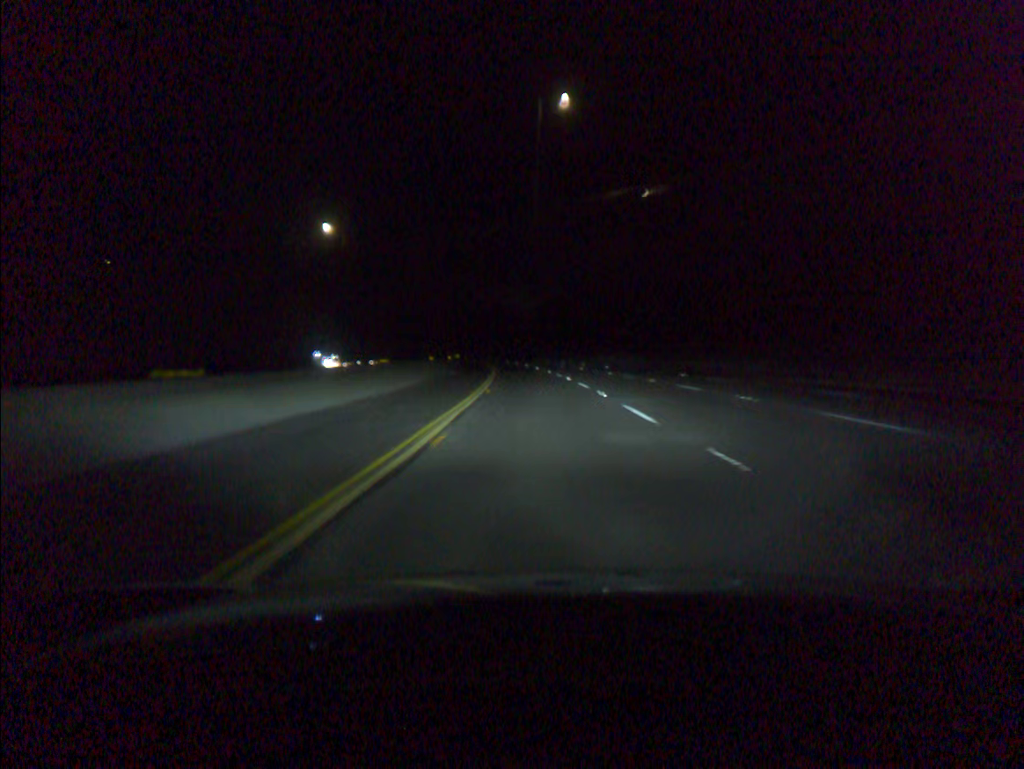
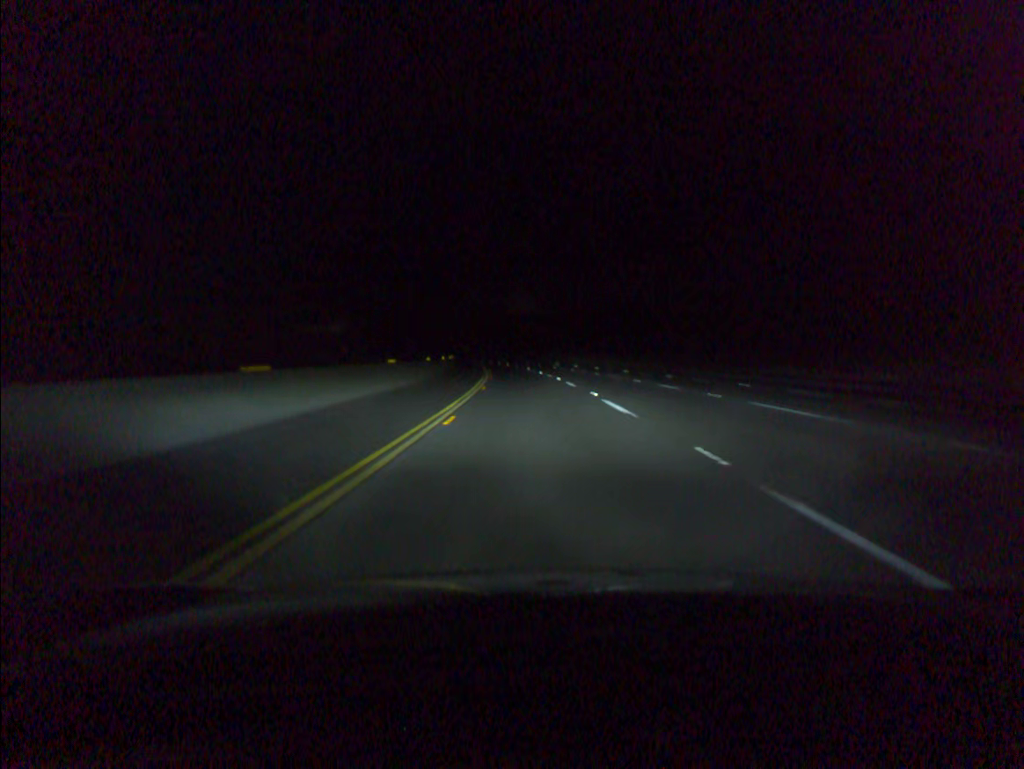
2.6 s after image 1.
(-3.6, +84.9) m; -5°
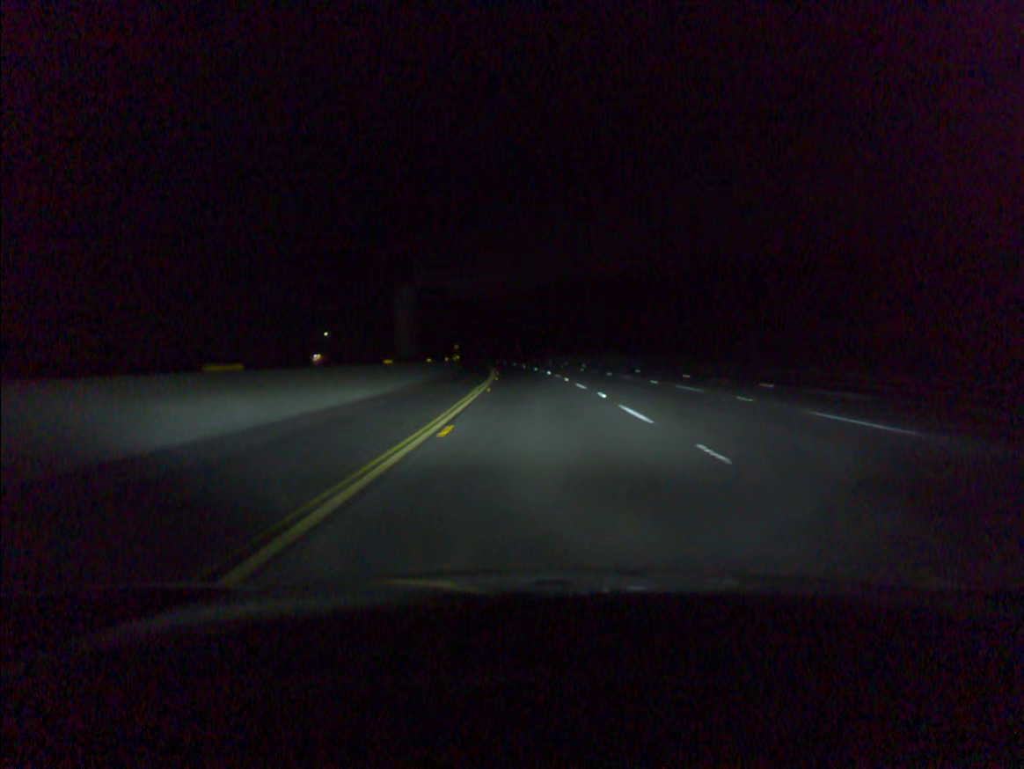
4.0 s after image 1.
(-1.5, +45.8) m; -4°
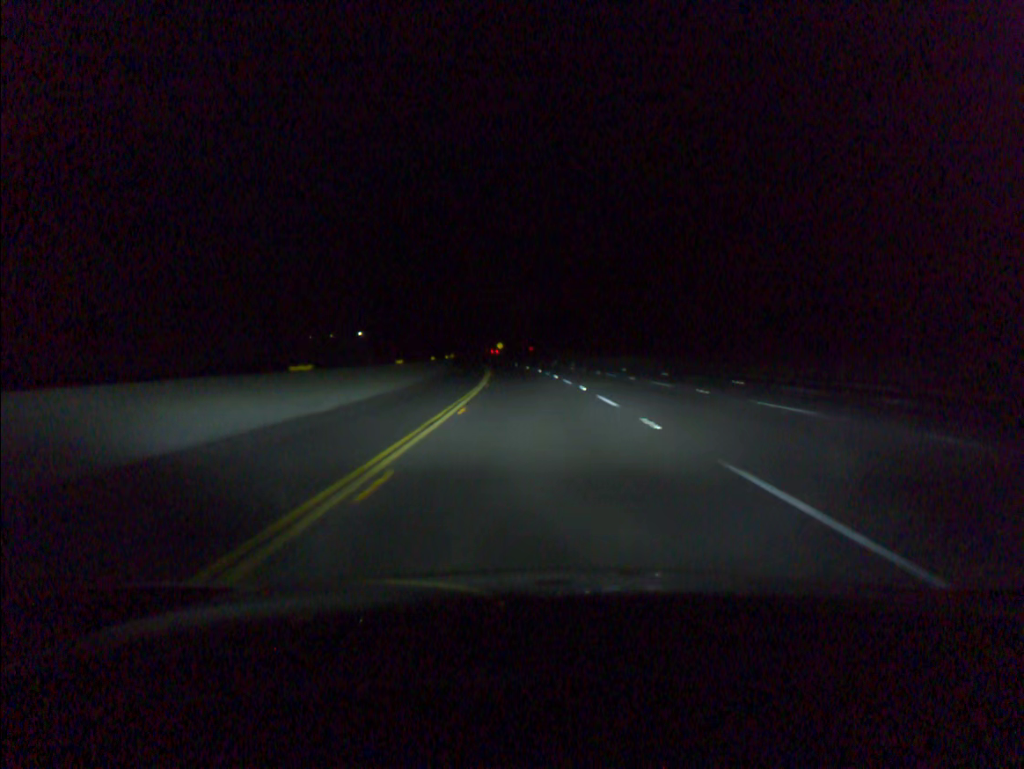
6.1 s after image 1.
(-2.6, +68.7) m; -4°
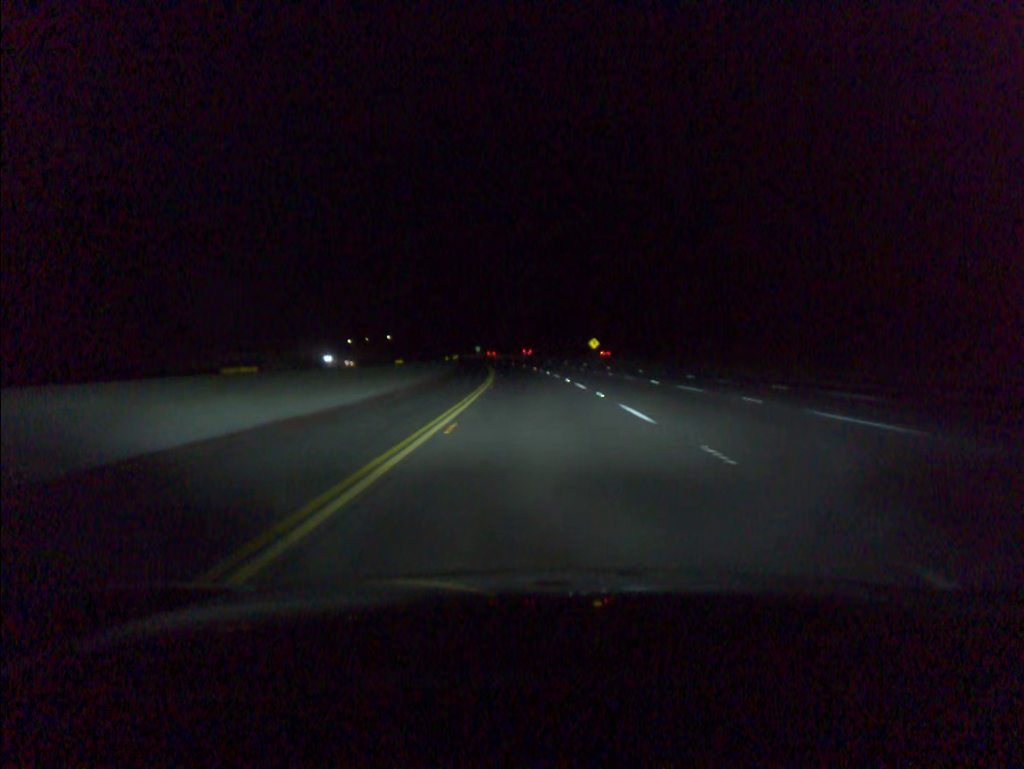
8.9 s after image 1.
(-5.4, +91.4) m; -7°
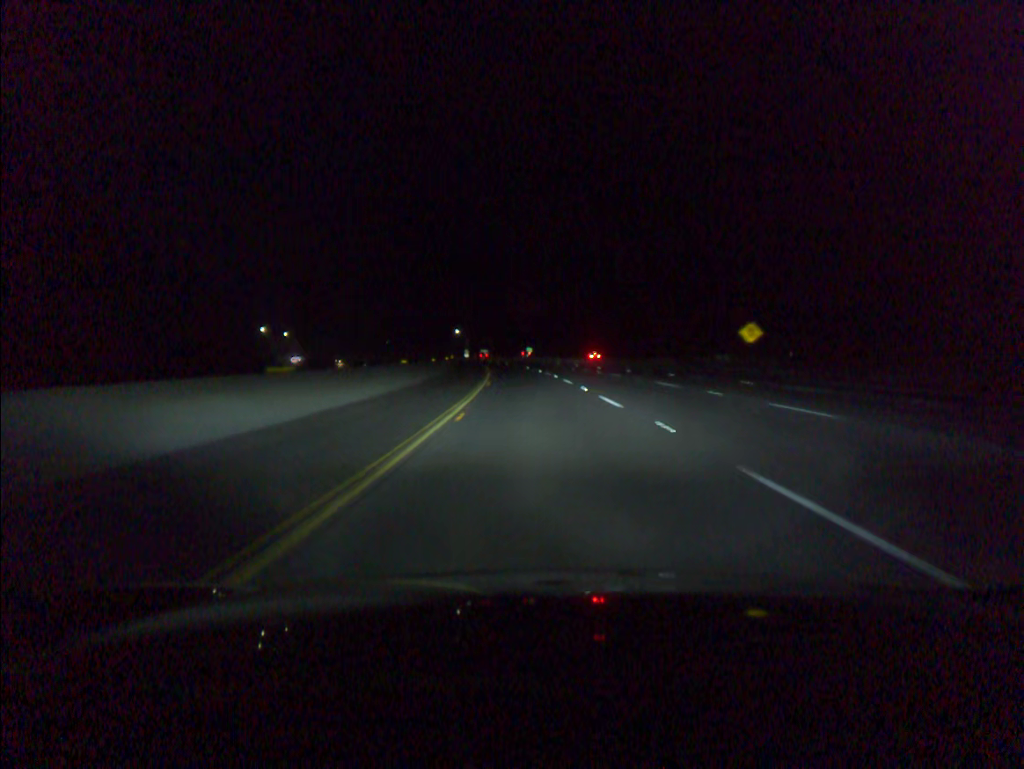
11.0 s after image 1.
(-2.8, +68.5) m; -5°
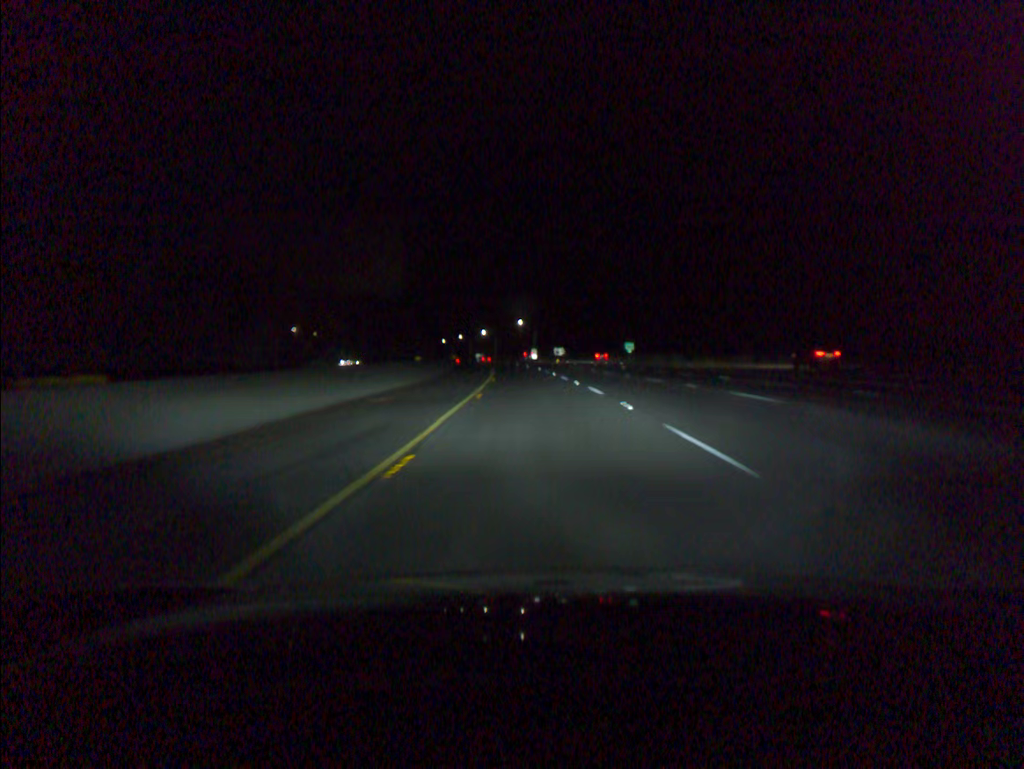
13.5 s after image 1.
(-4.3, +83.1) m; -6°
